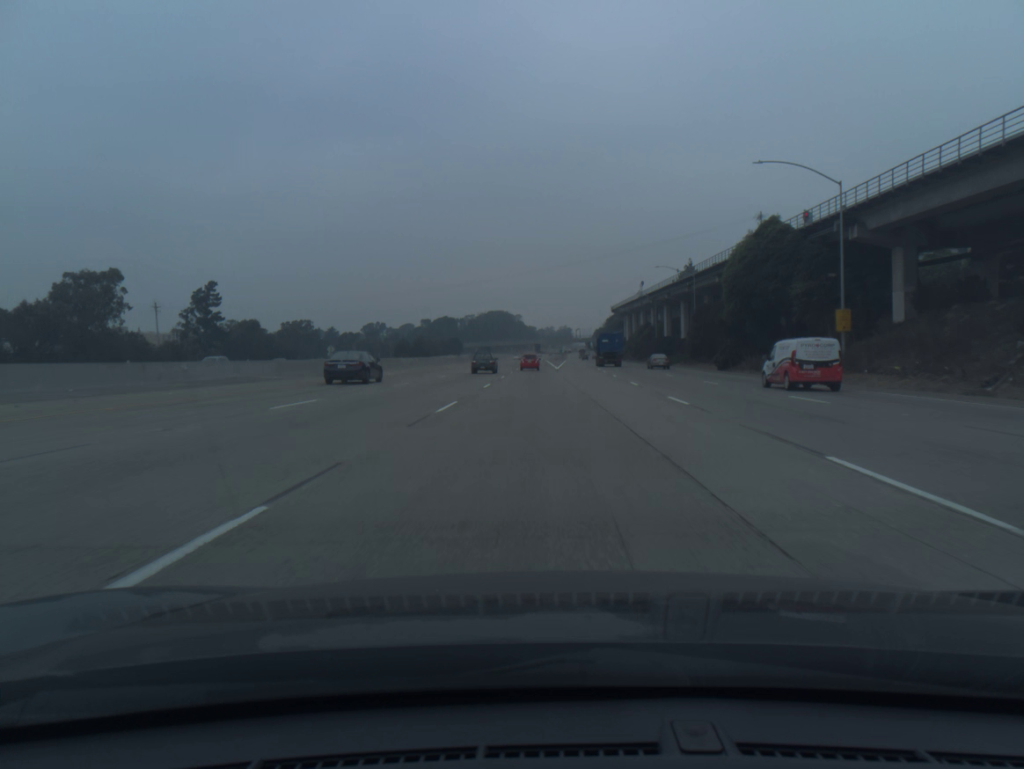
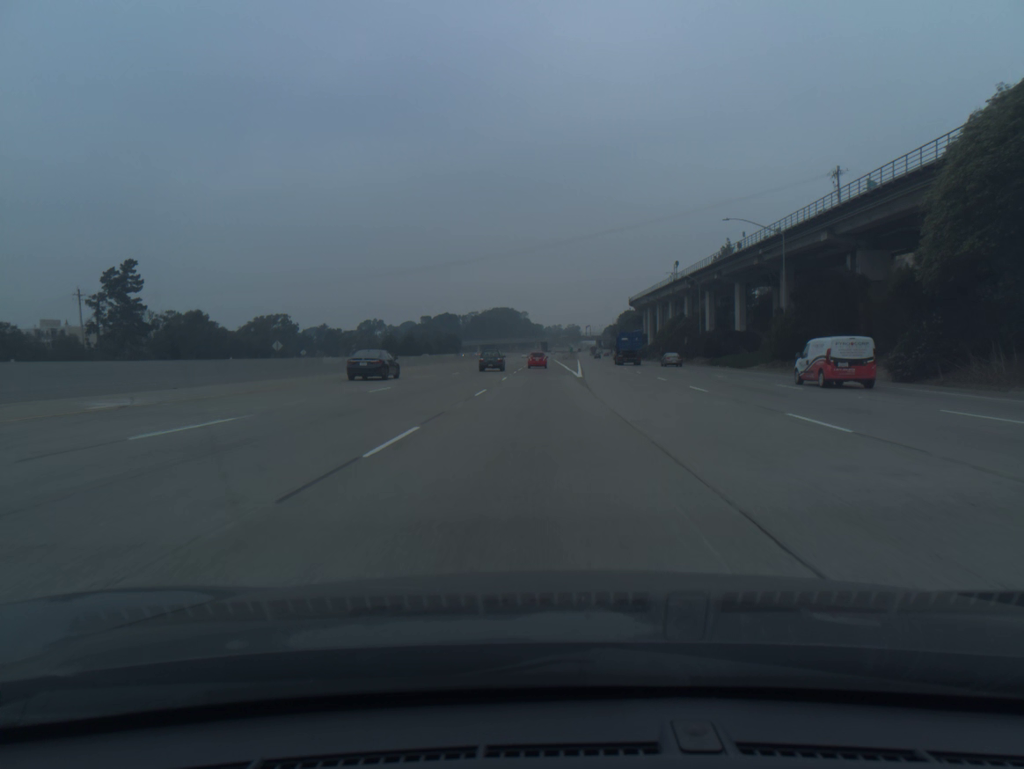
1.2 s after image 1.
(-0.2, +35.8) m; -1°
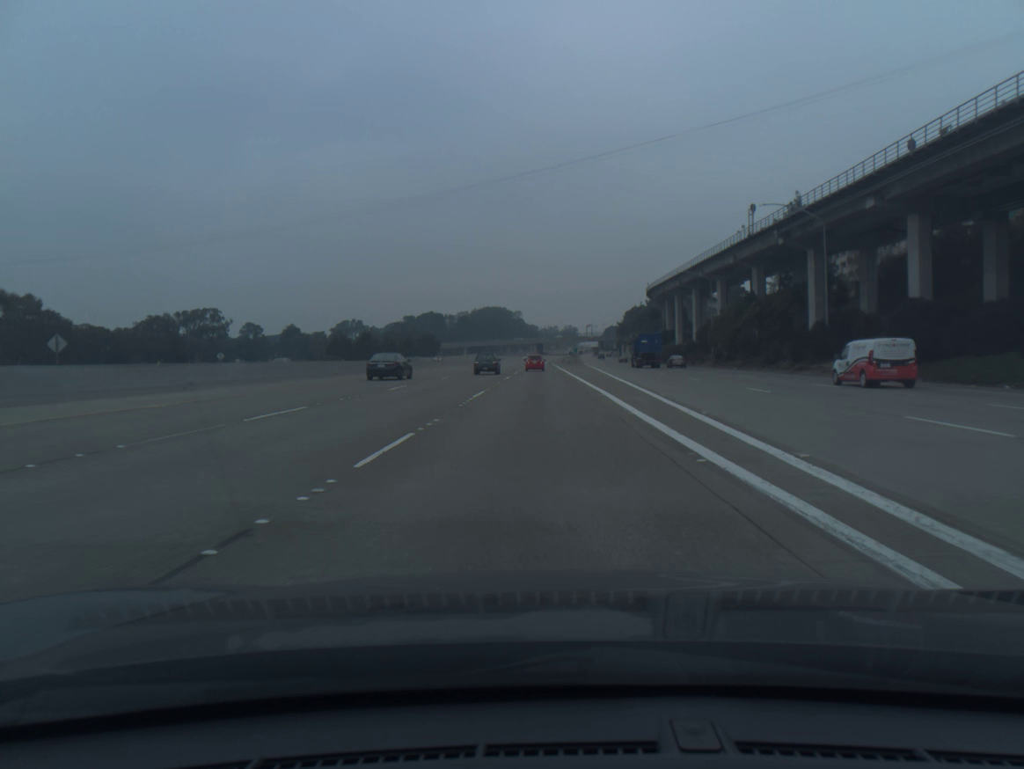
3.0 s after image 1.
(+0.2, +54.3) m; 0°
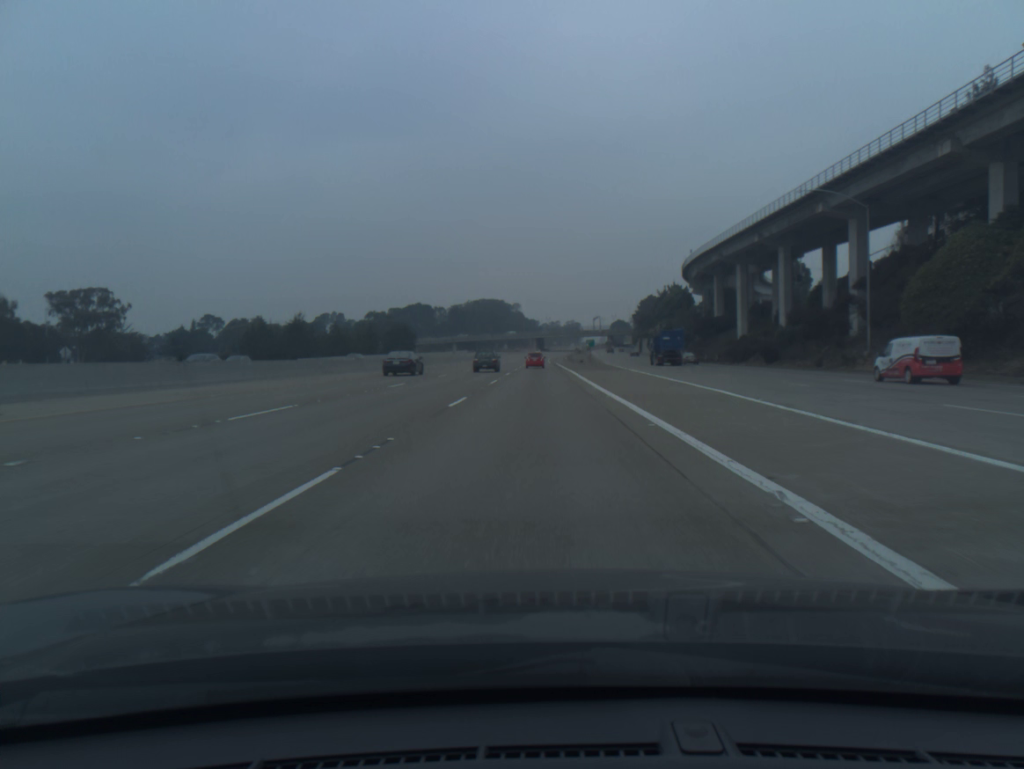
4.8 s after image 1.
(0.0, +54.7) m; 0°
